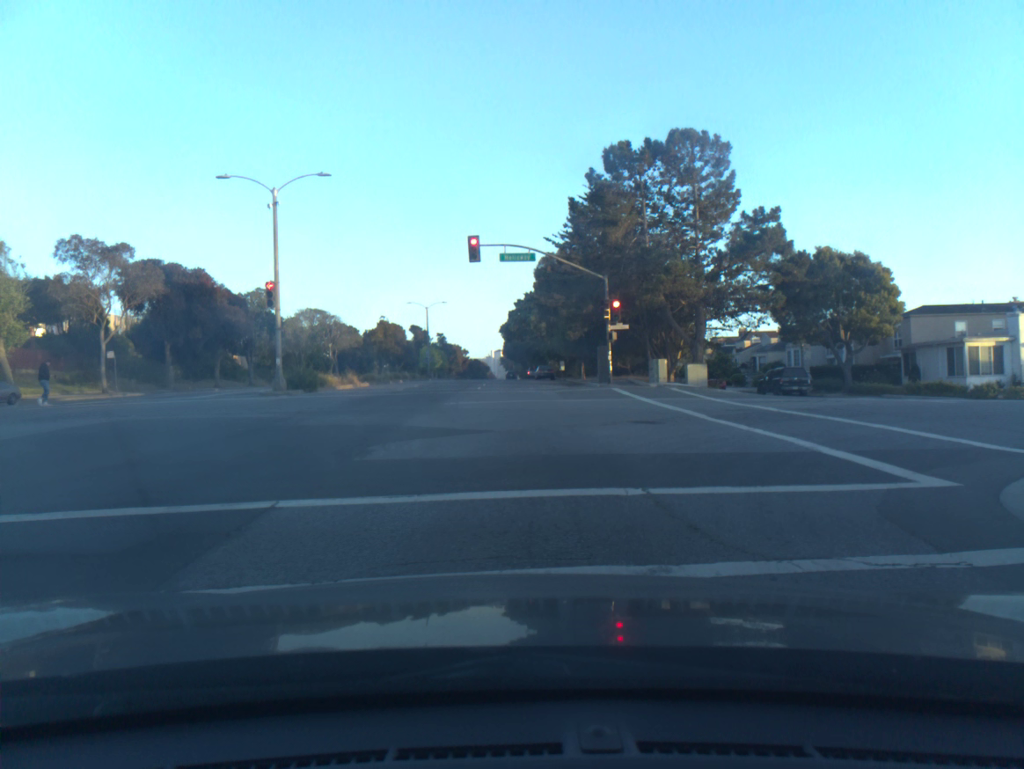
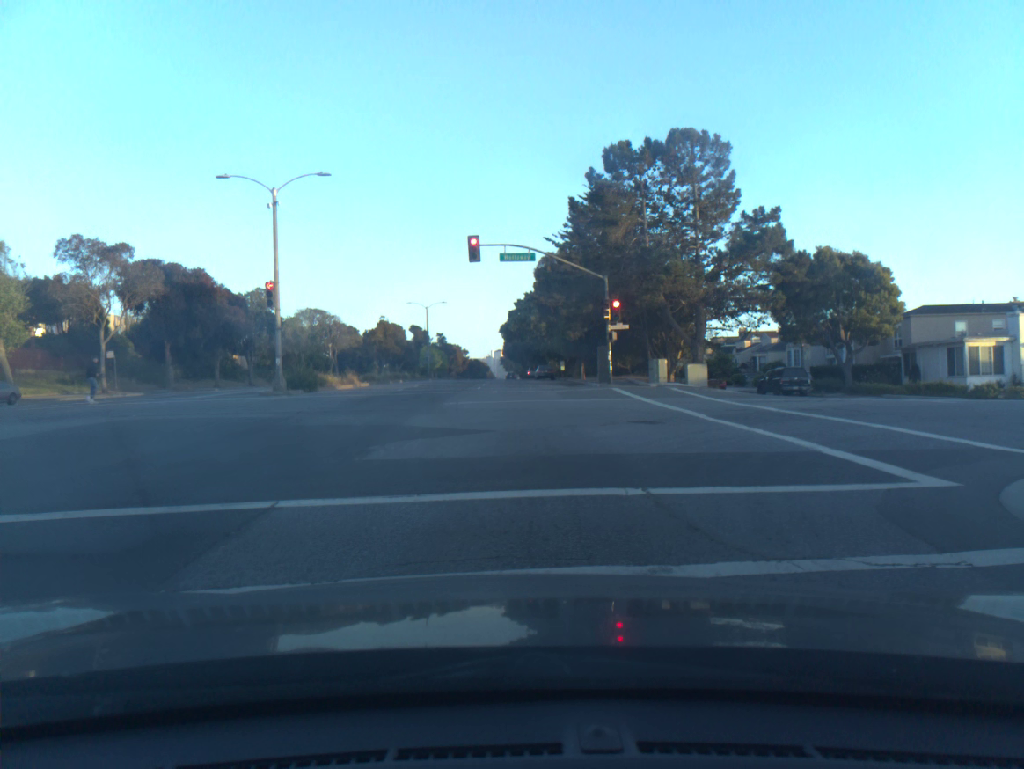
(0.0, 0.0) m; 0°
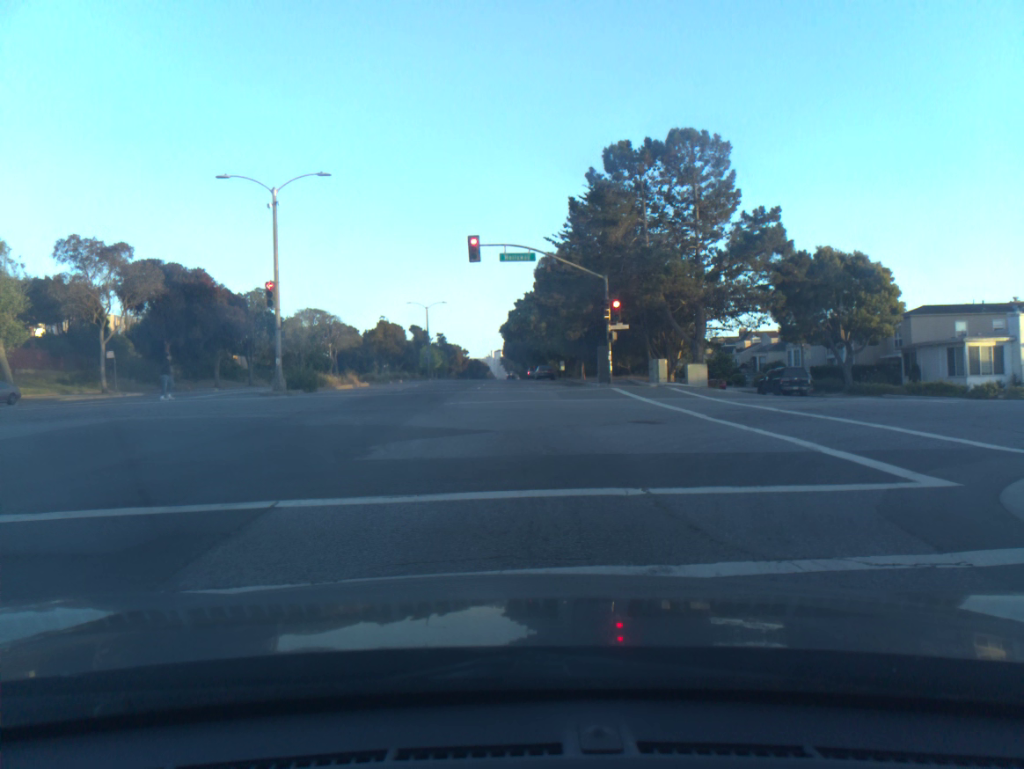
(0.0, 0.0) m; 0°
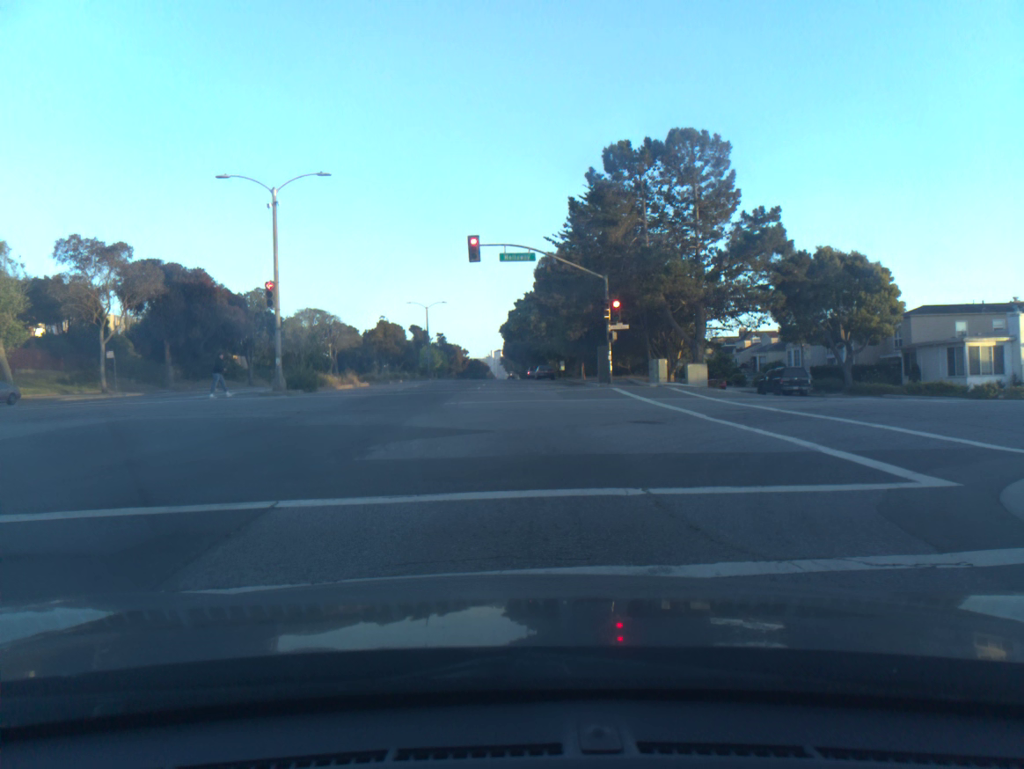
(0.0, 0.0) m; 0°
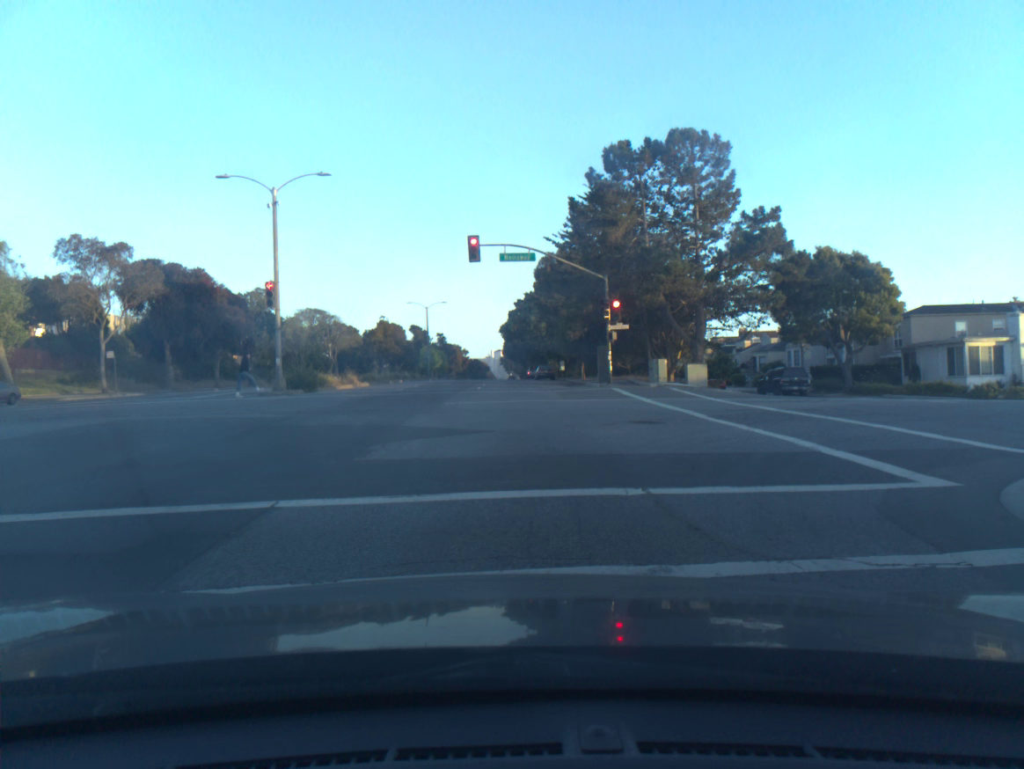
(0.0, 0.0) m; 0°
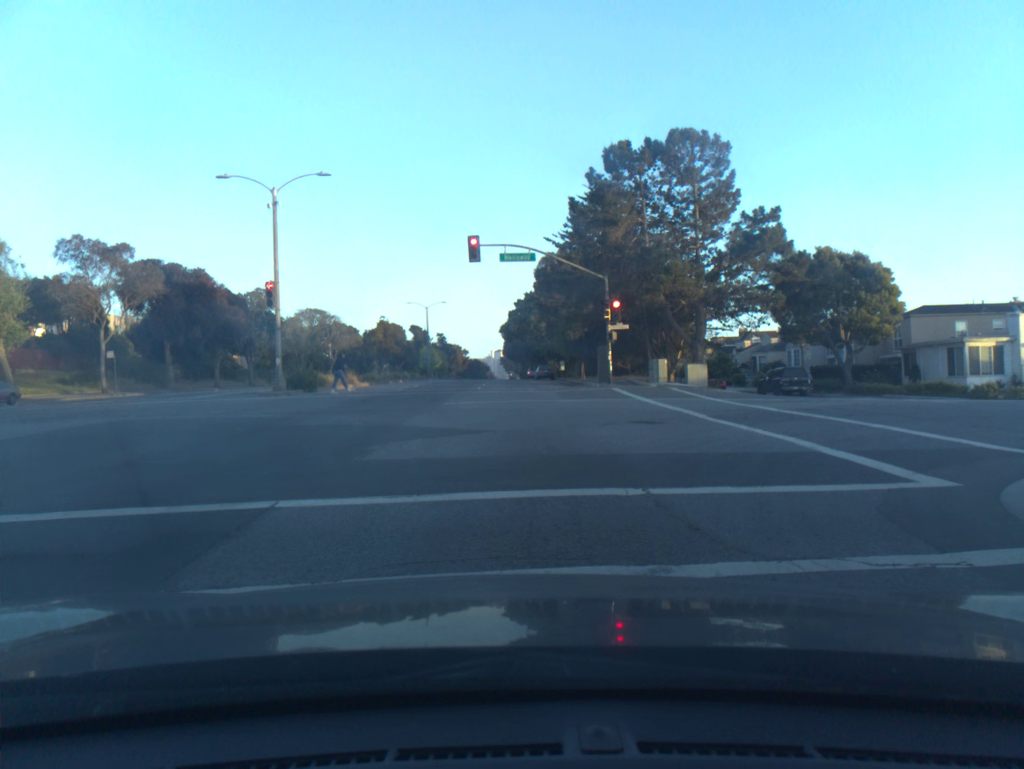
(0.0, 0.0) m; 0°
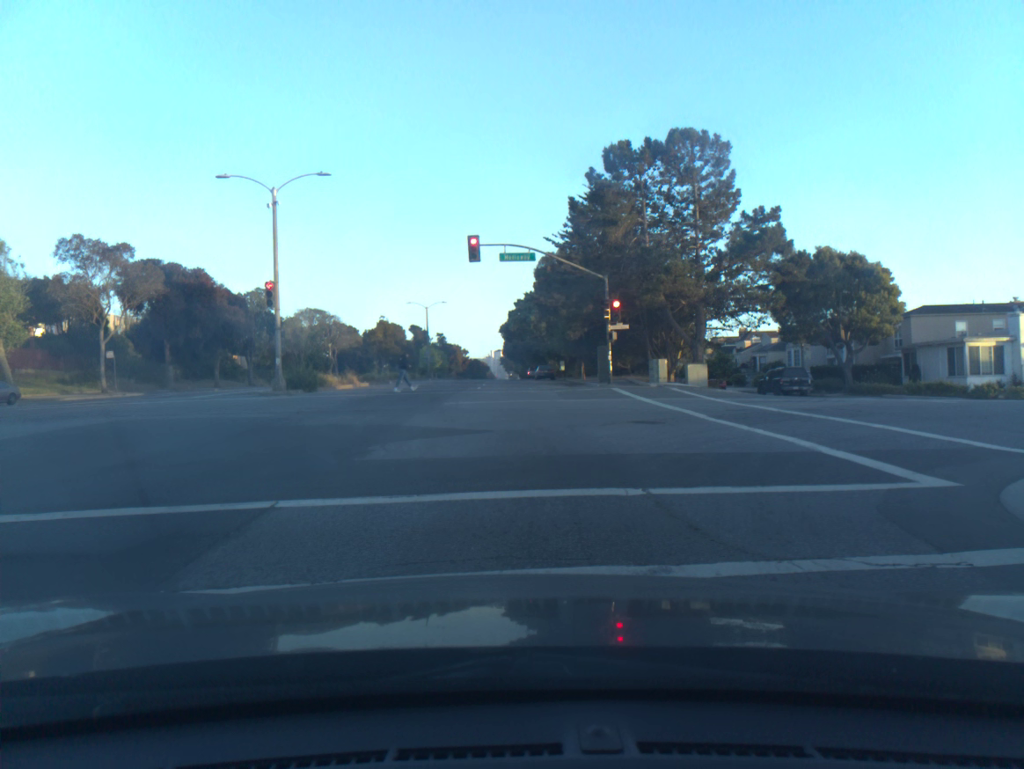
(0.0, 0.0) m; 0°
